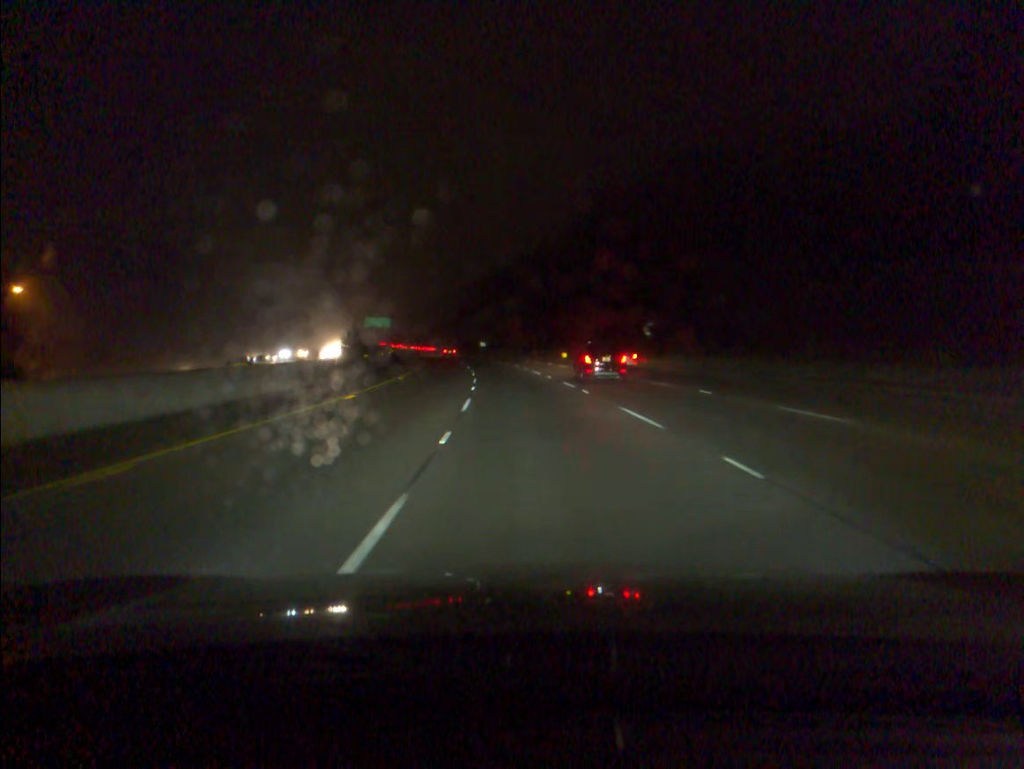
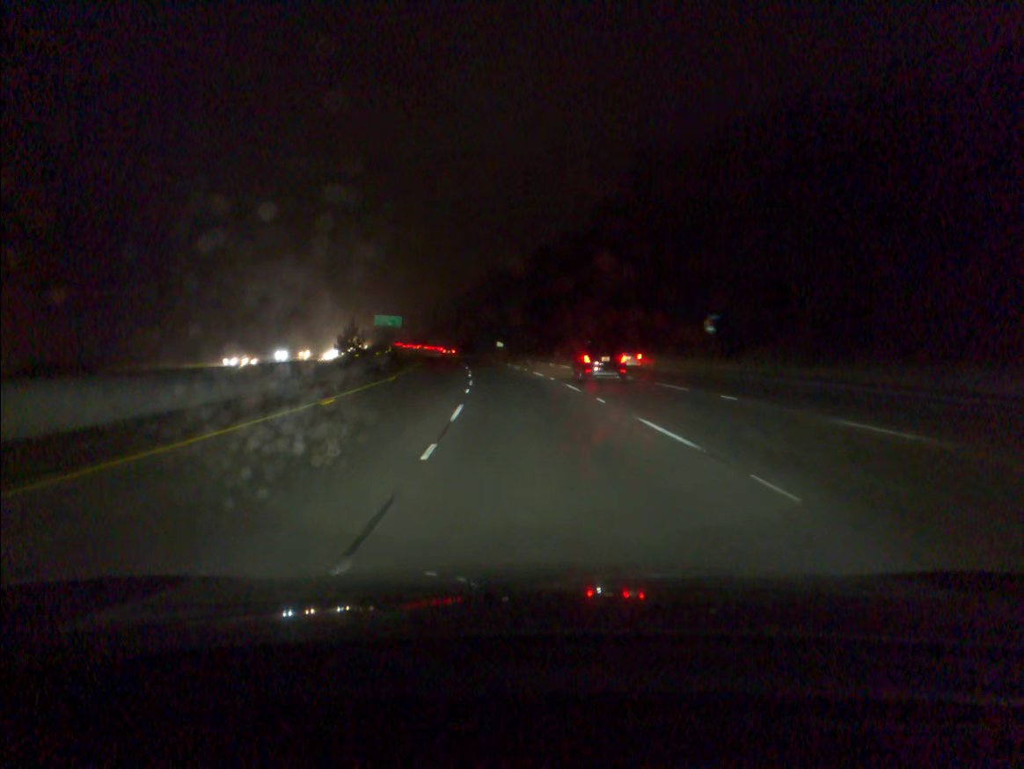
(-0.2, +17.3) m; -1°
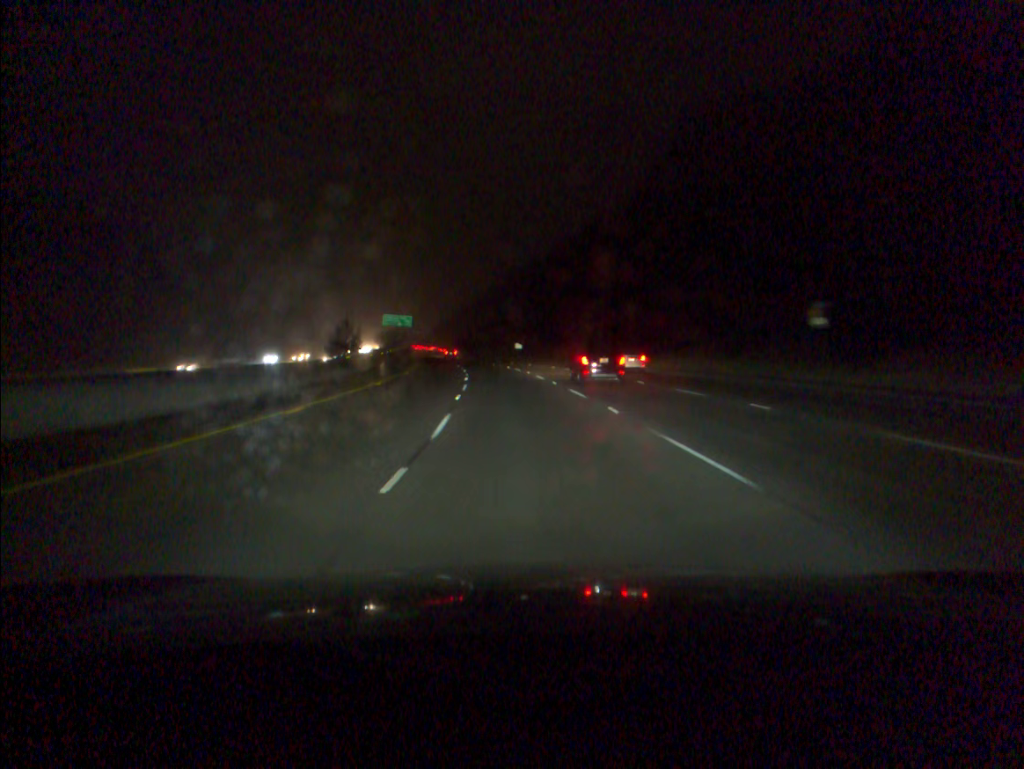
(-0.2, +17.3) m; -1°
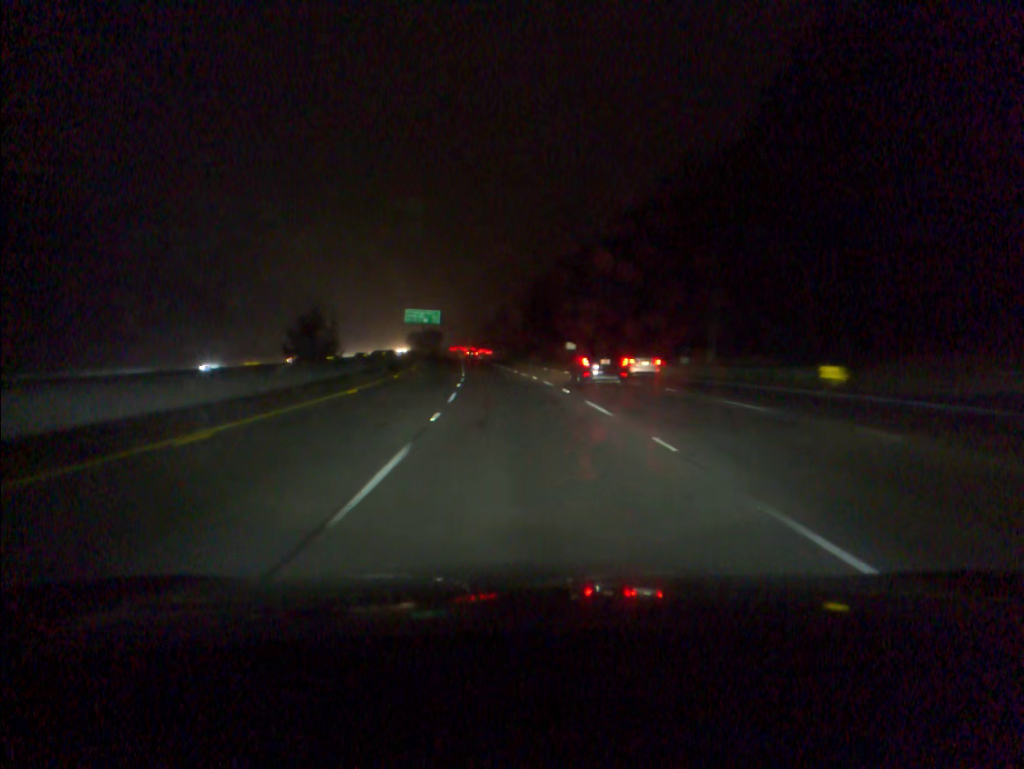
(-1.0, +35.0) m; -3°
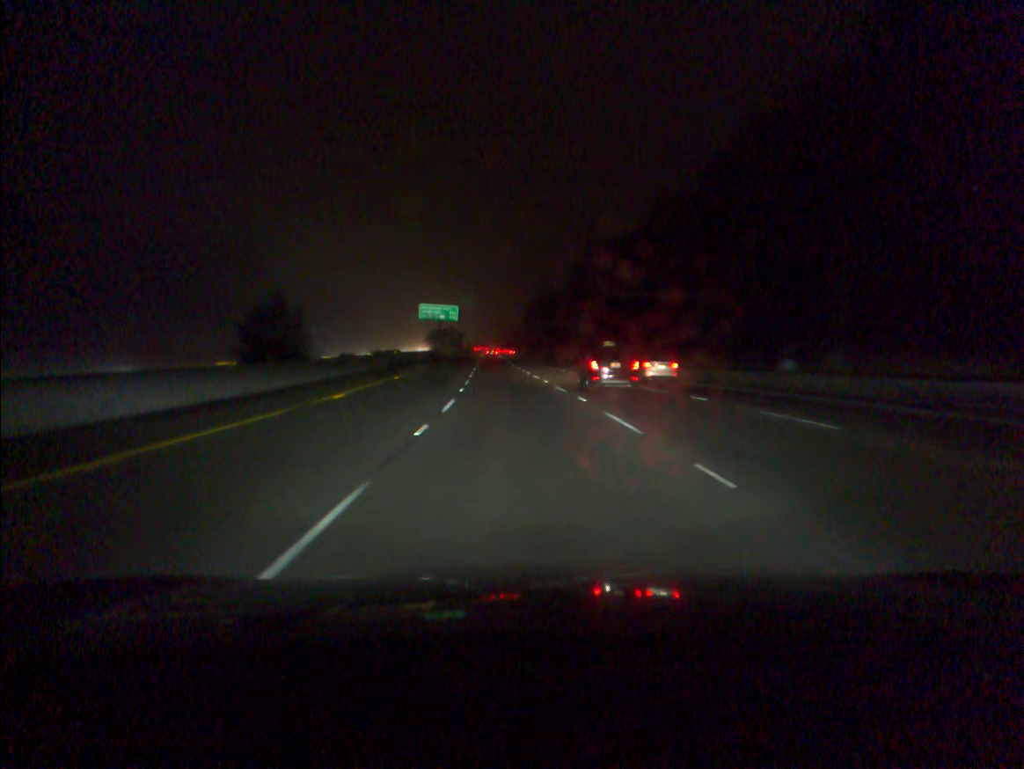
(-0.3, +17.7) m; -2°
